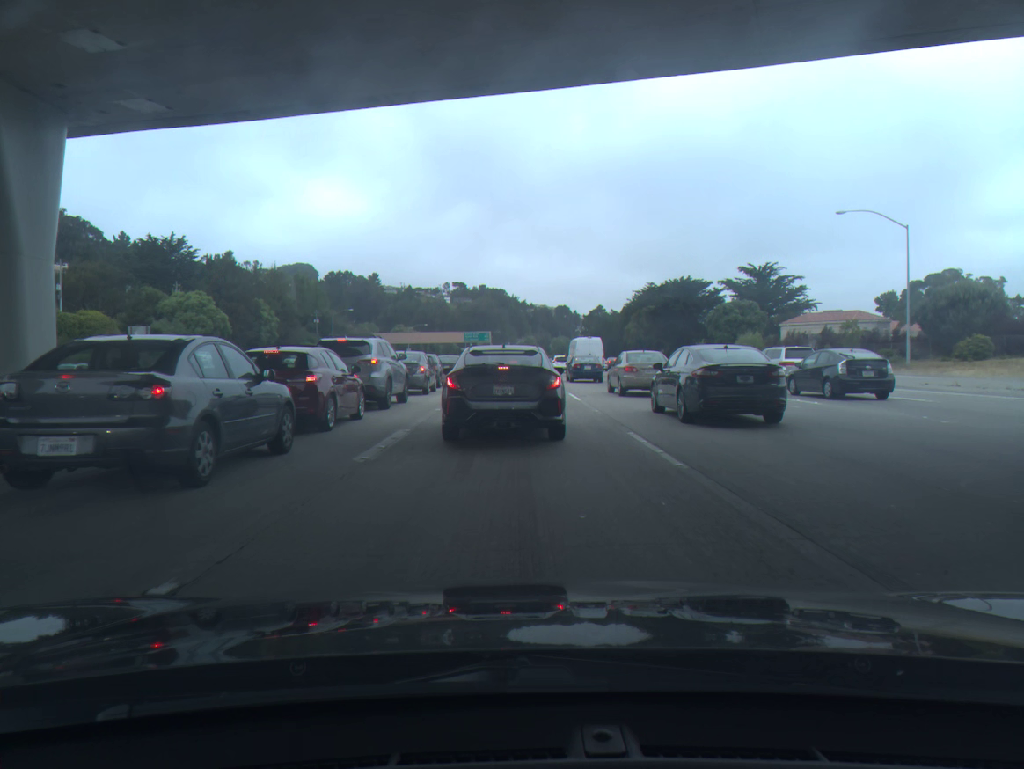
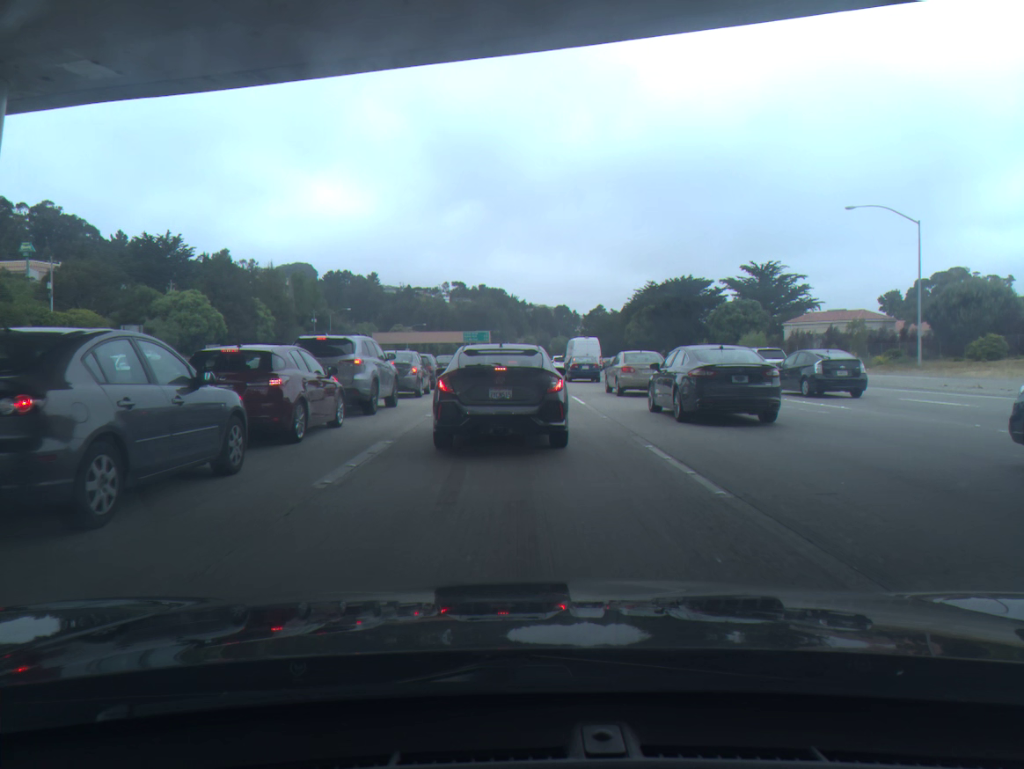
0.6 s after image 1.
(0.0, +1.9) m; 0°
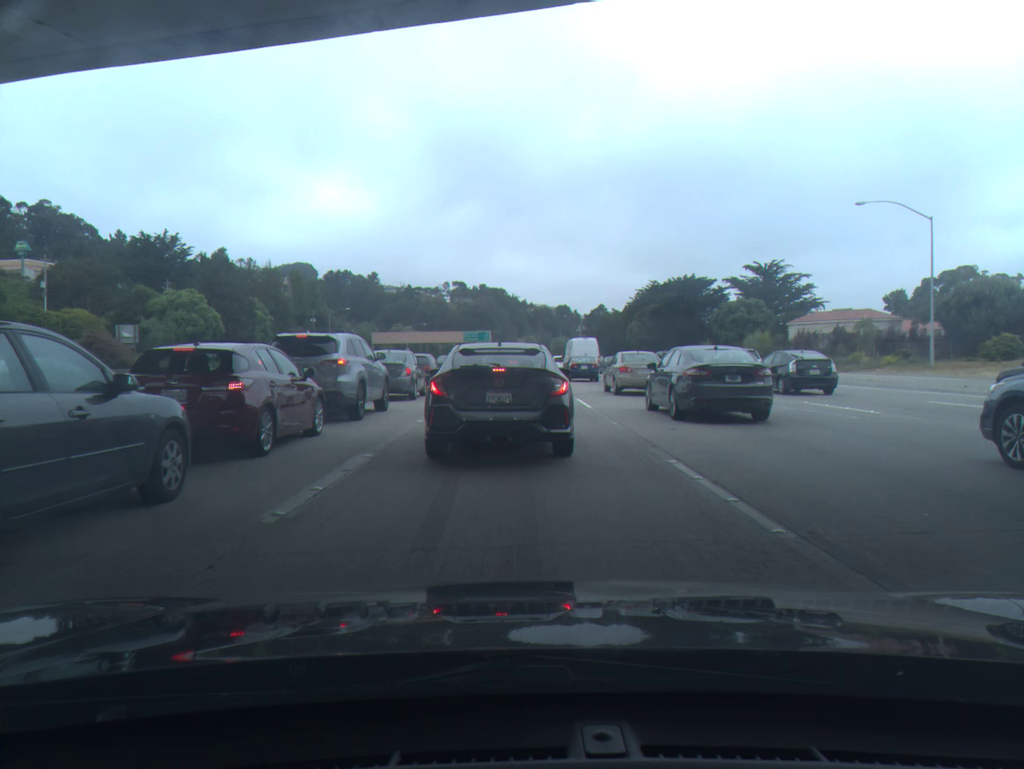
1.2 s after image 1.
(0.0, +1.6) m; 0°
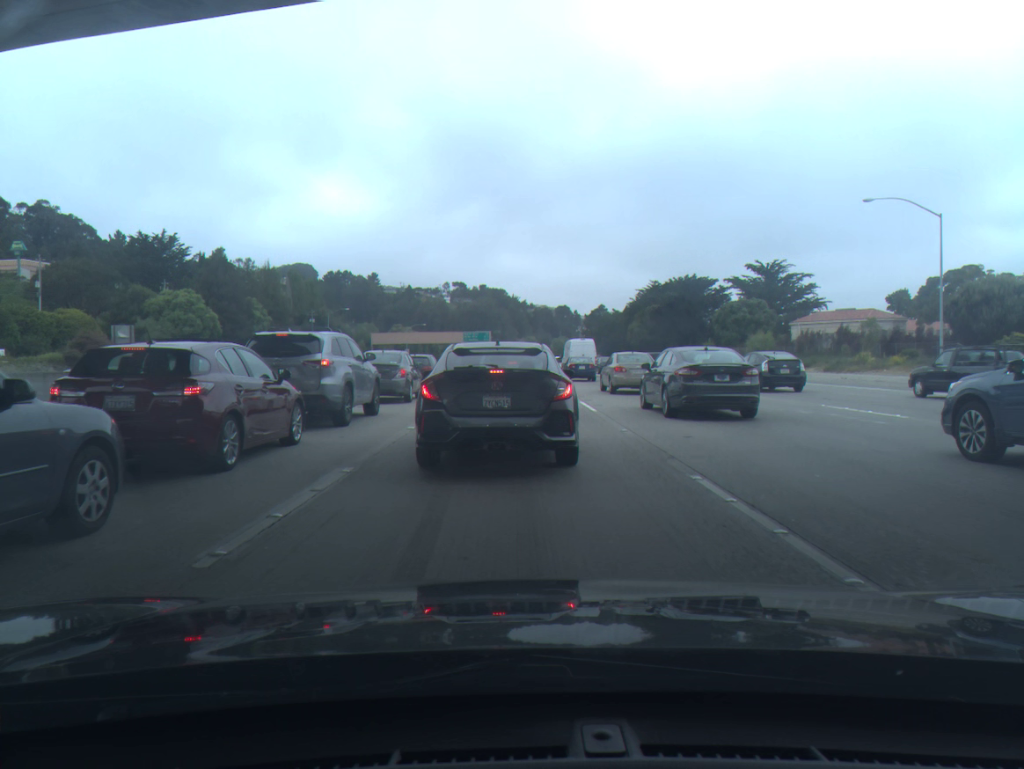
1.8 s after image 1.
(0.0, +1.3) m; 0°
